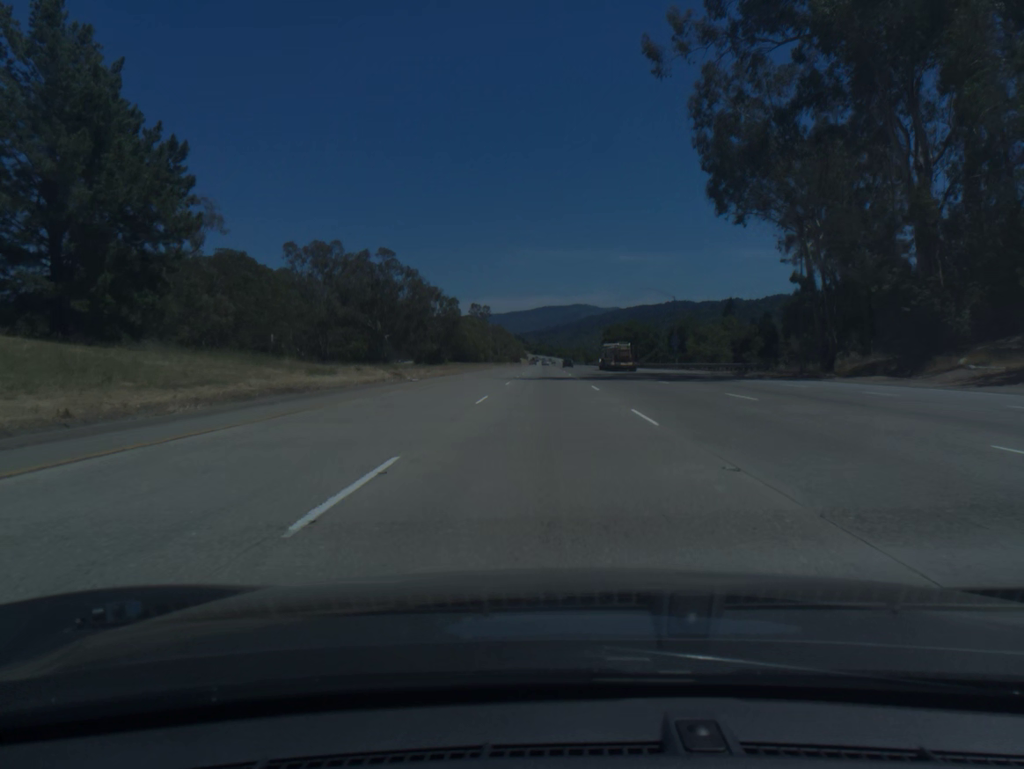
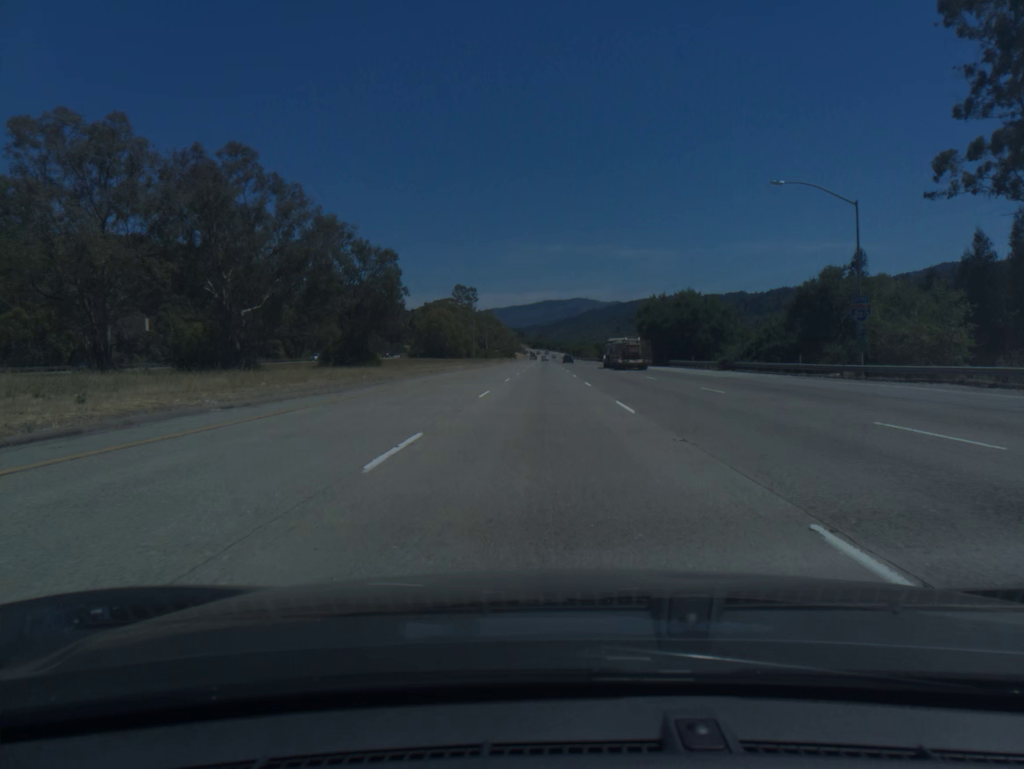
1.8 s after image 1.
(0.0, +55.6) m; 0°
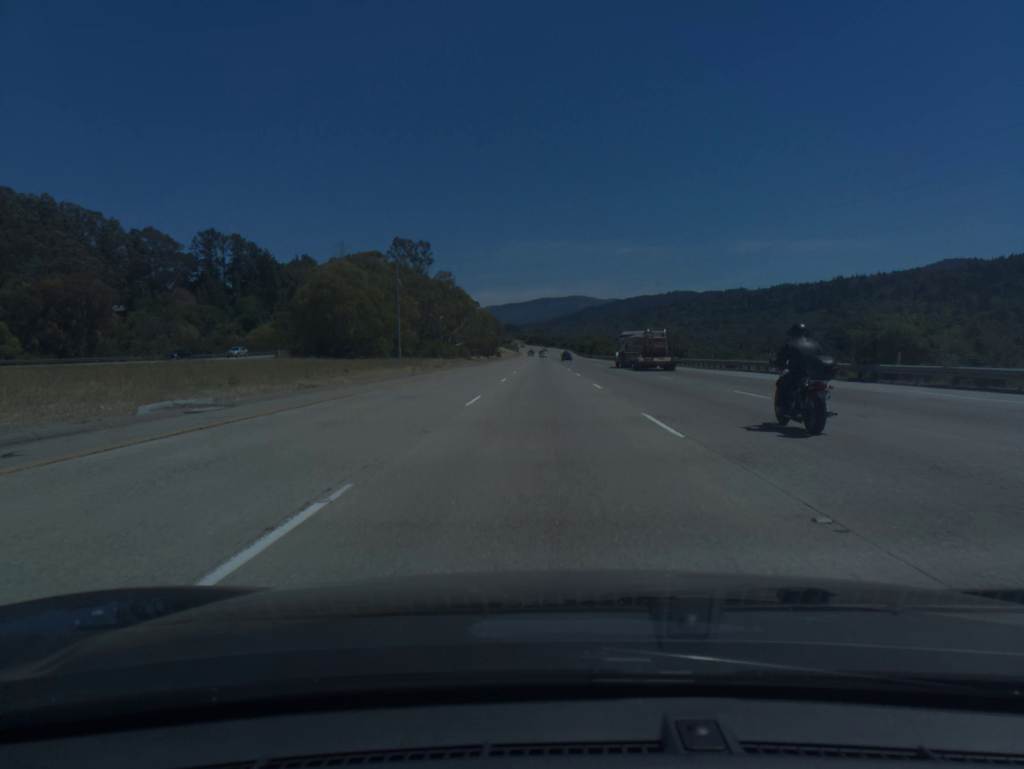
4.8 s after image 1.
(-0.2, +92.7) m; 0°
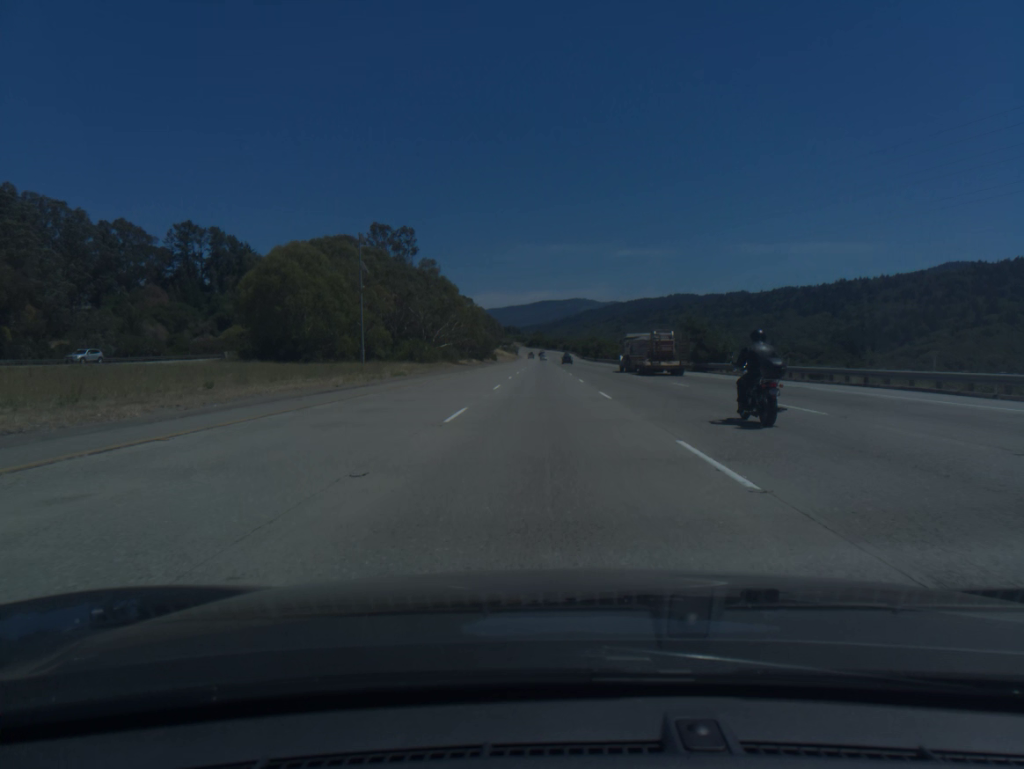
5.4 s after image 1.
(0.0, +18.5) m; 0°
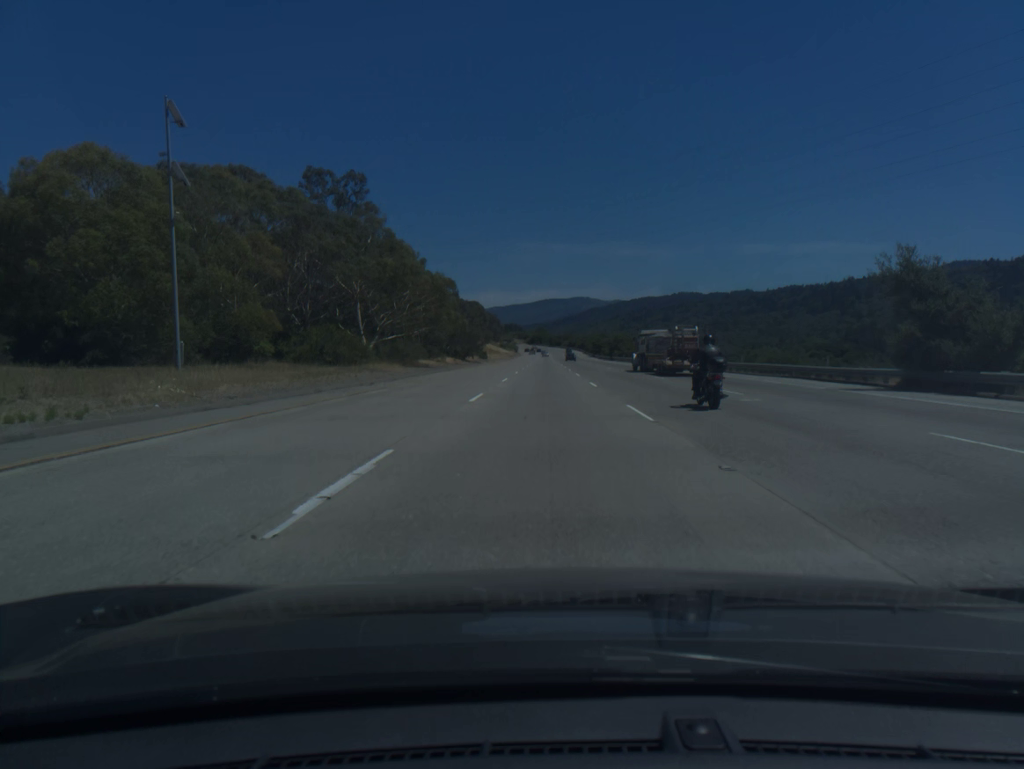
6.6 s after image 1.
(-0.1, +37.1) m; 0°
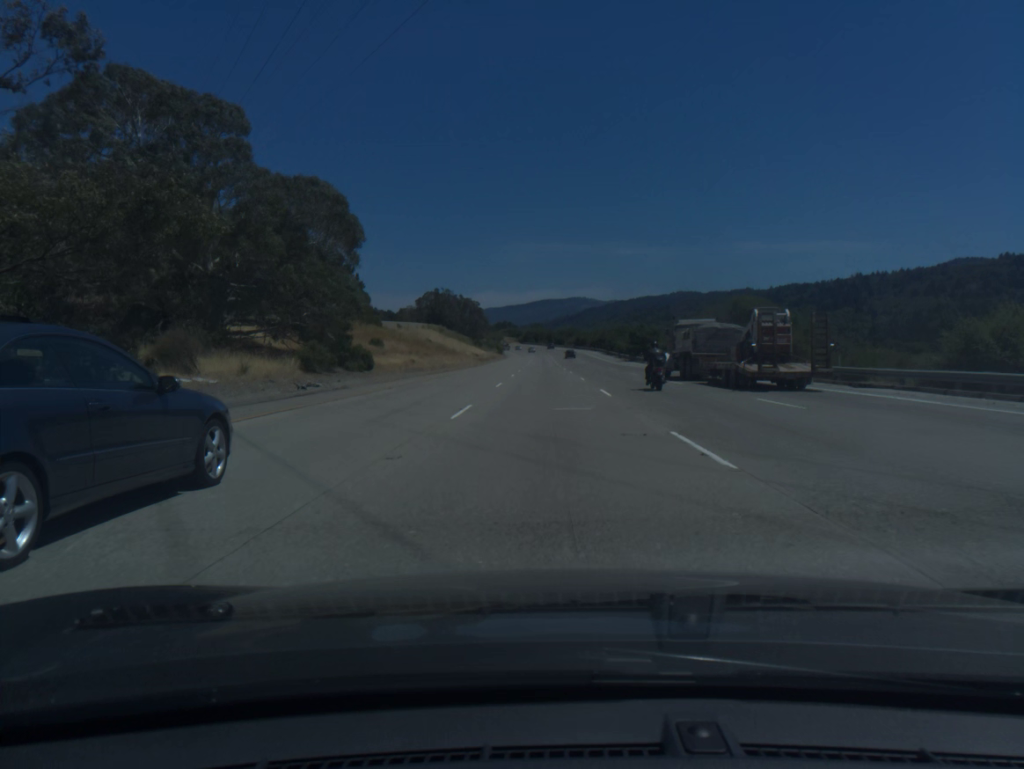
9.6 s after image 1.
(-0.1, +92.7) m; 0°
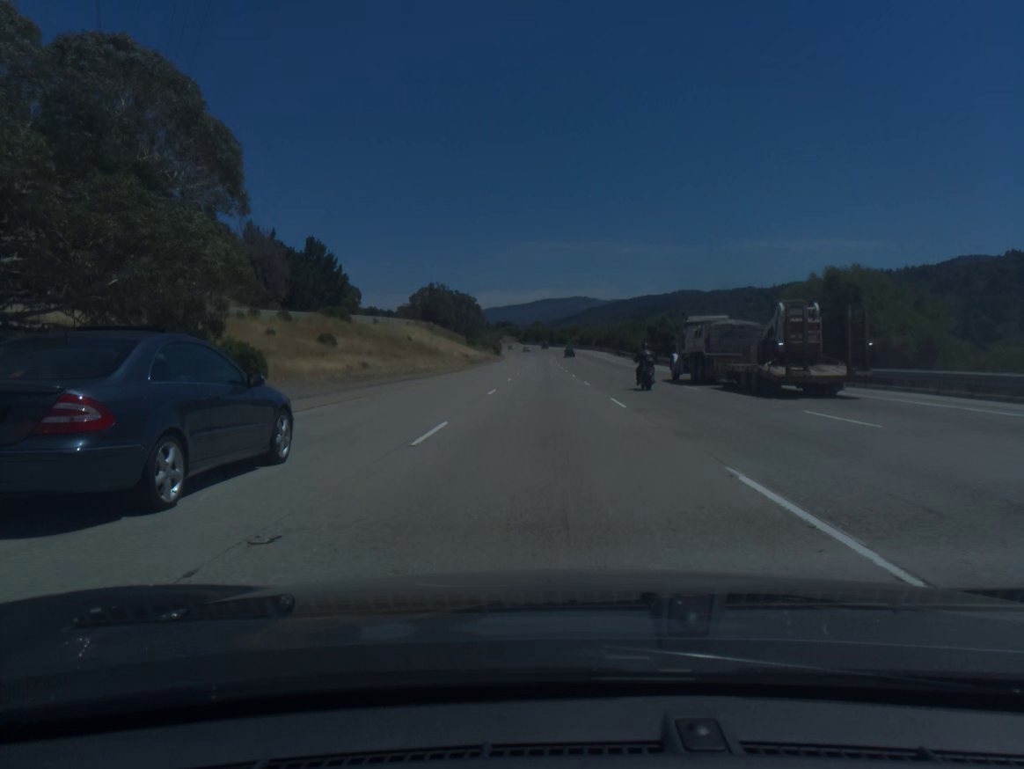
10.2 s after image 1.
(0.0, +18.5) m; 0°
